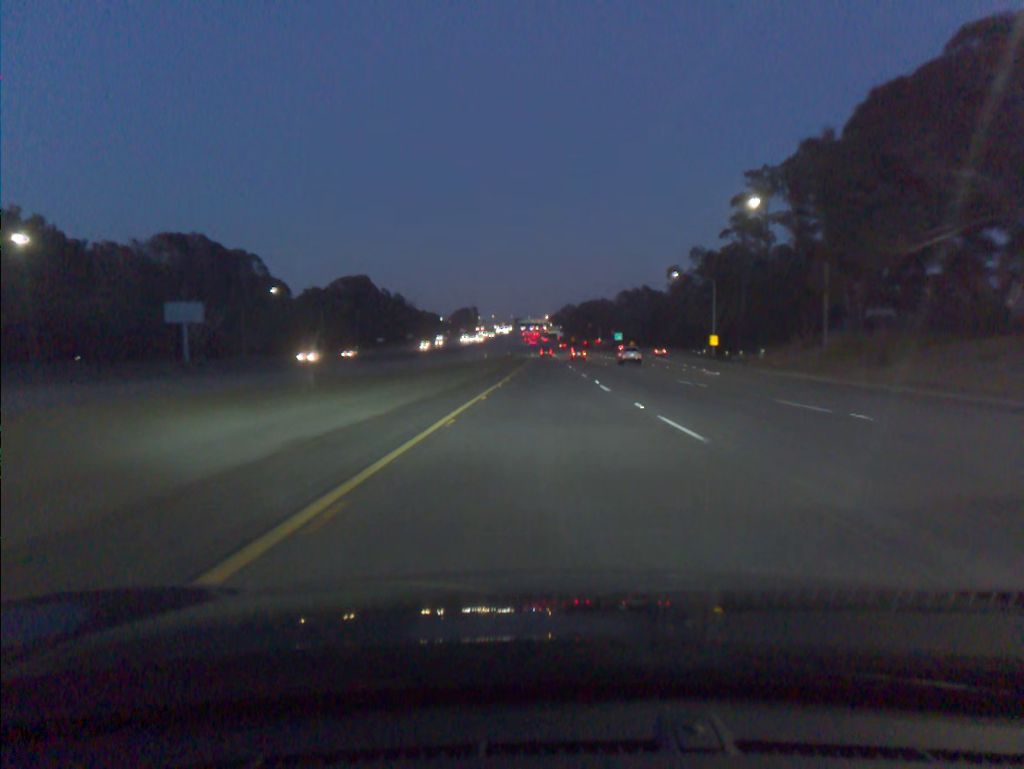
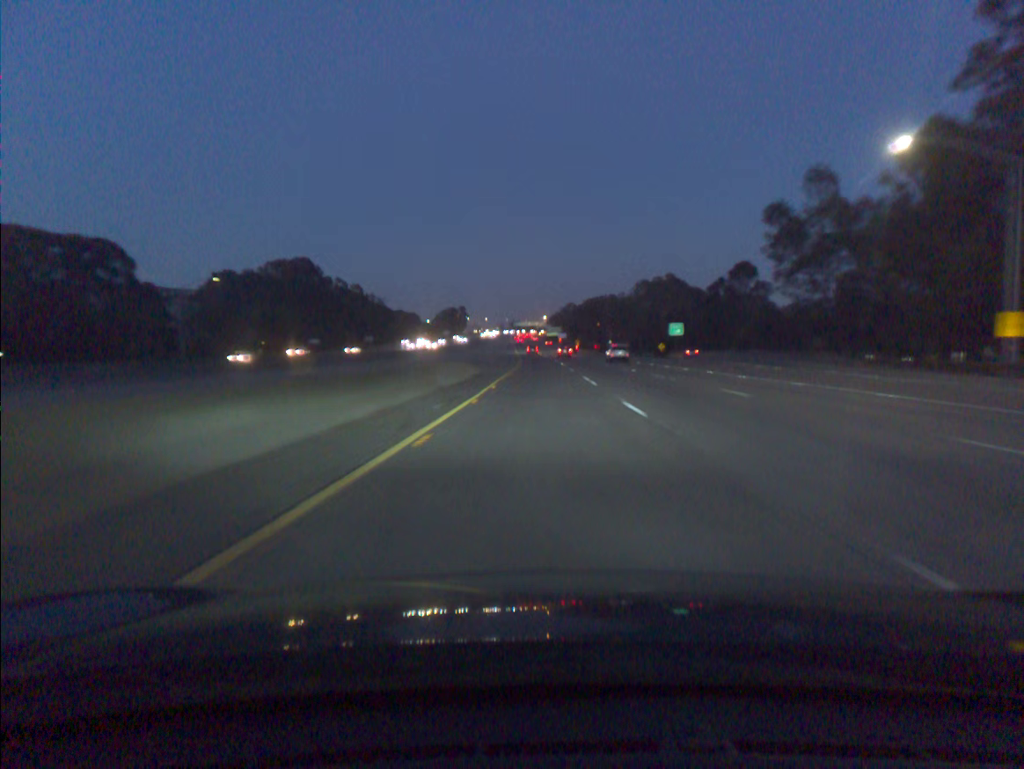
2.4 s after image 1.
(+0.3, +69.4) m; 0°
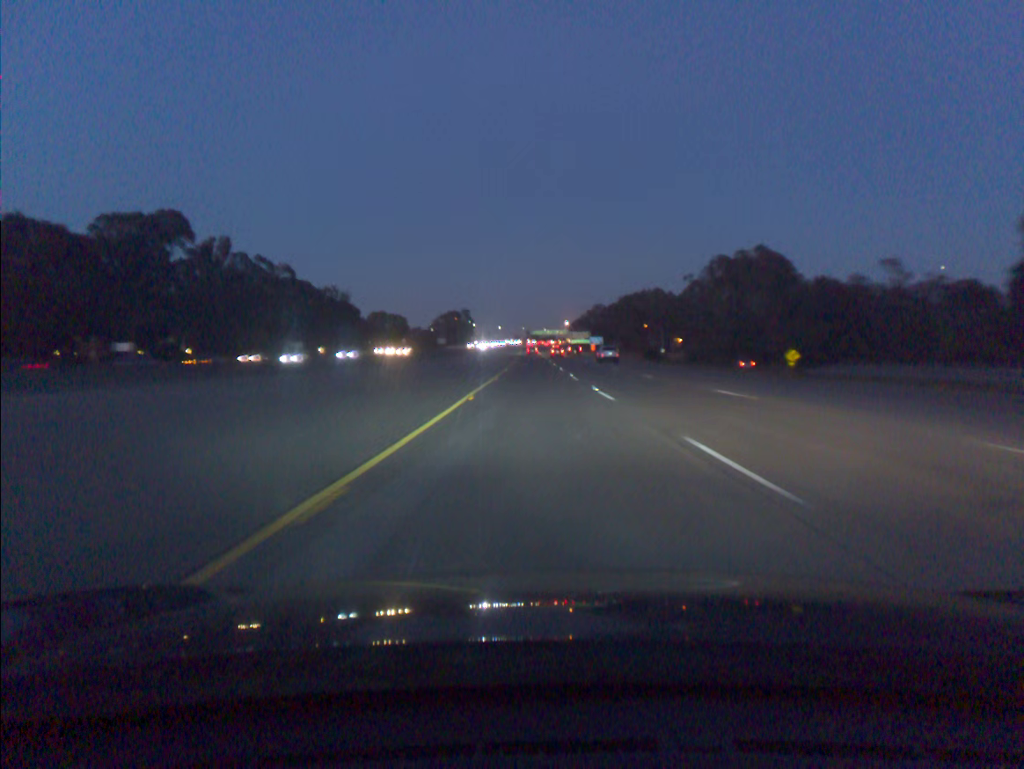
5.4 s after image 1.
(-0.7, +89.4) m; -1°
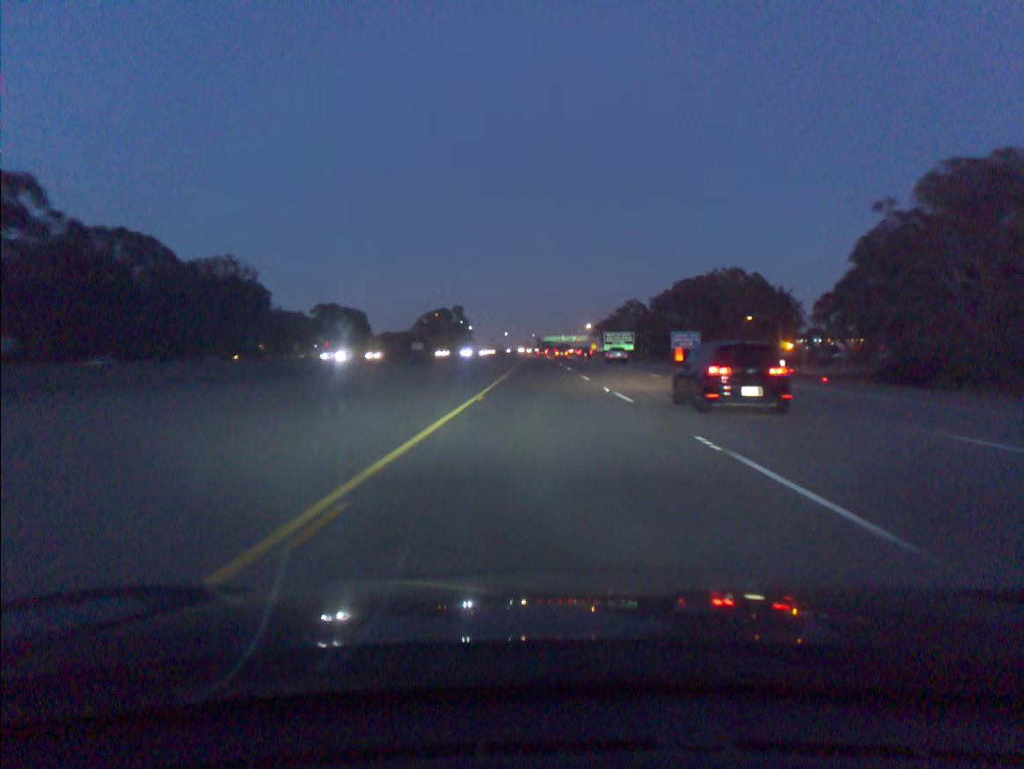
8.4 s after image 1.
(-1.6, +91.6) m; -1°
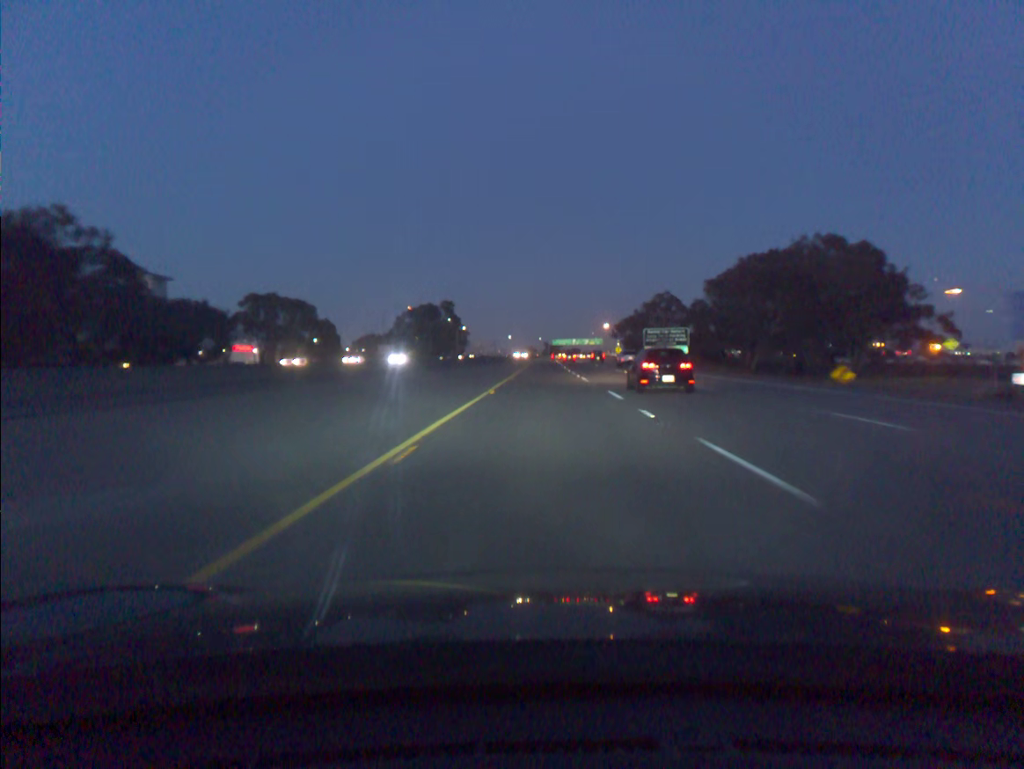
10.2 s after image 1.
(-0.1, +56.1) m; 0°
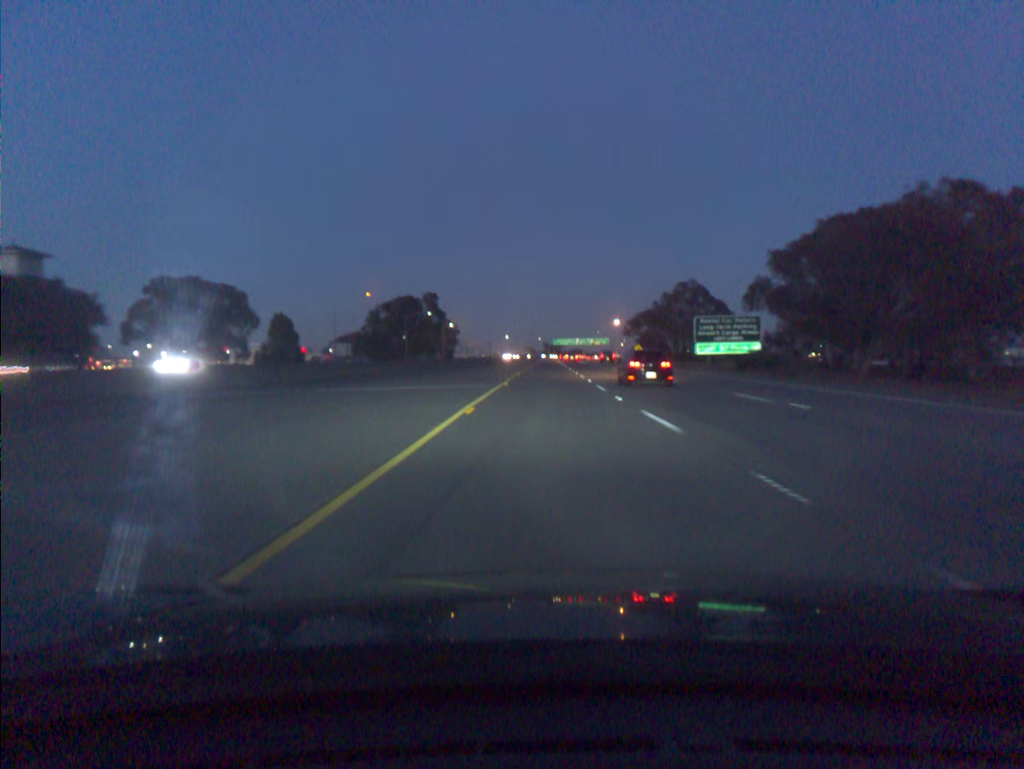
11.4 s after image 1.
(0.0, +37.9) m; 0°
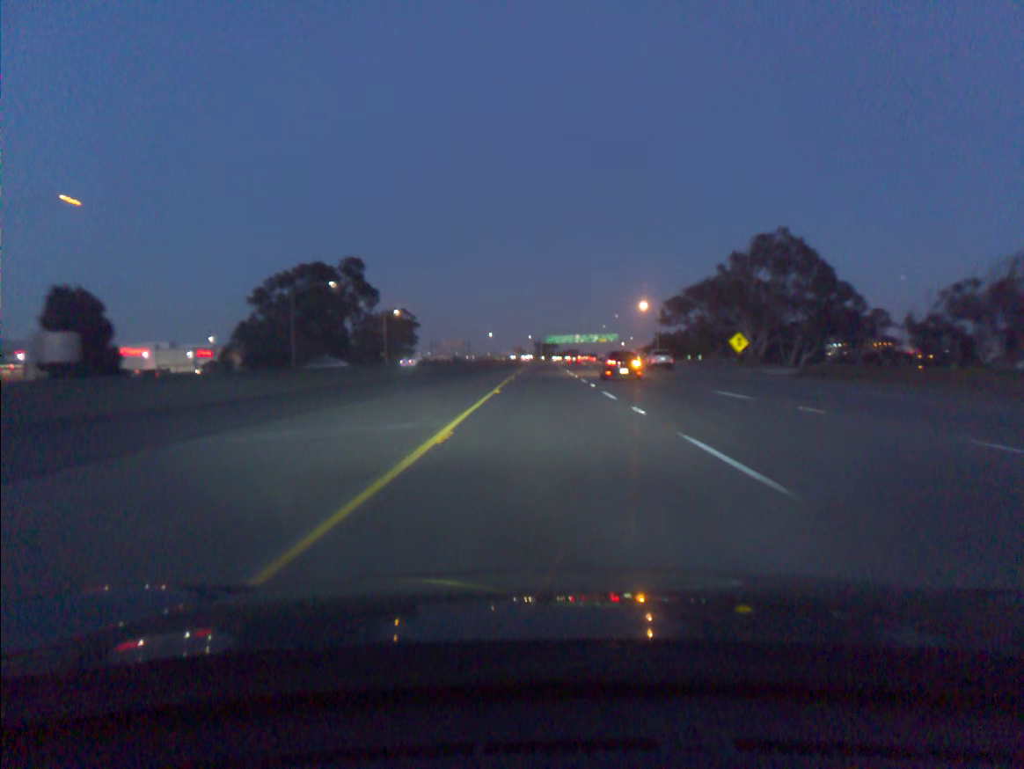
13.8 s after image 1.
(+0.4, +77.4) m; +1°
